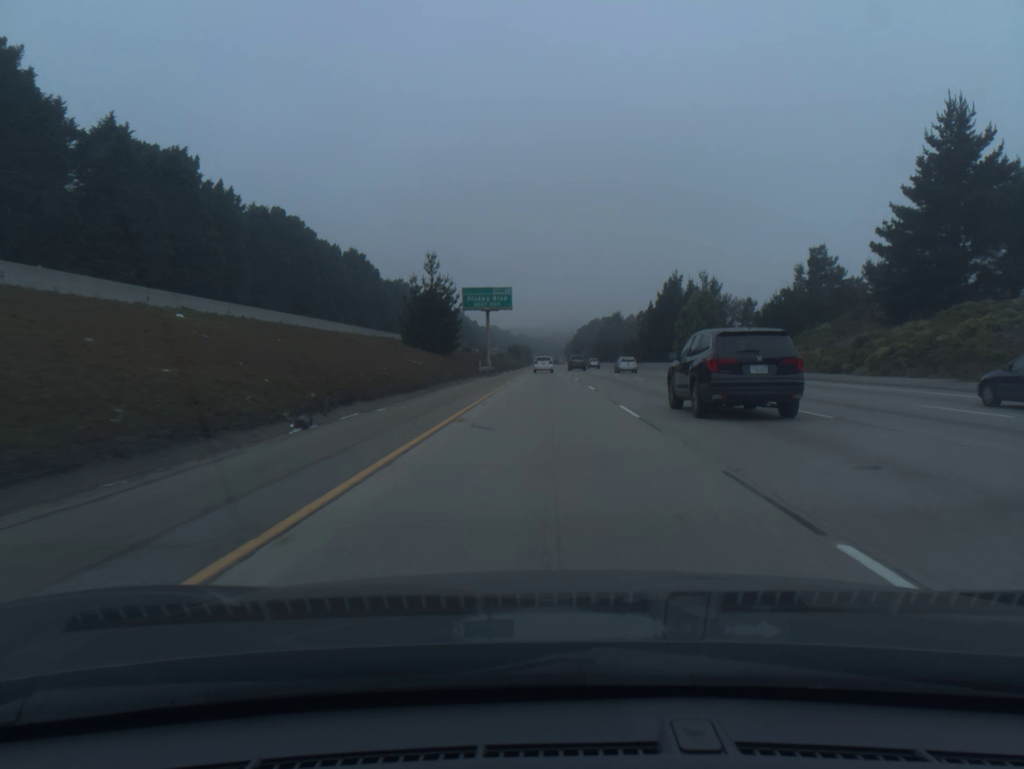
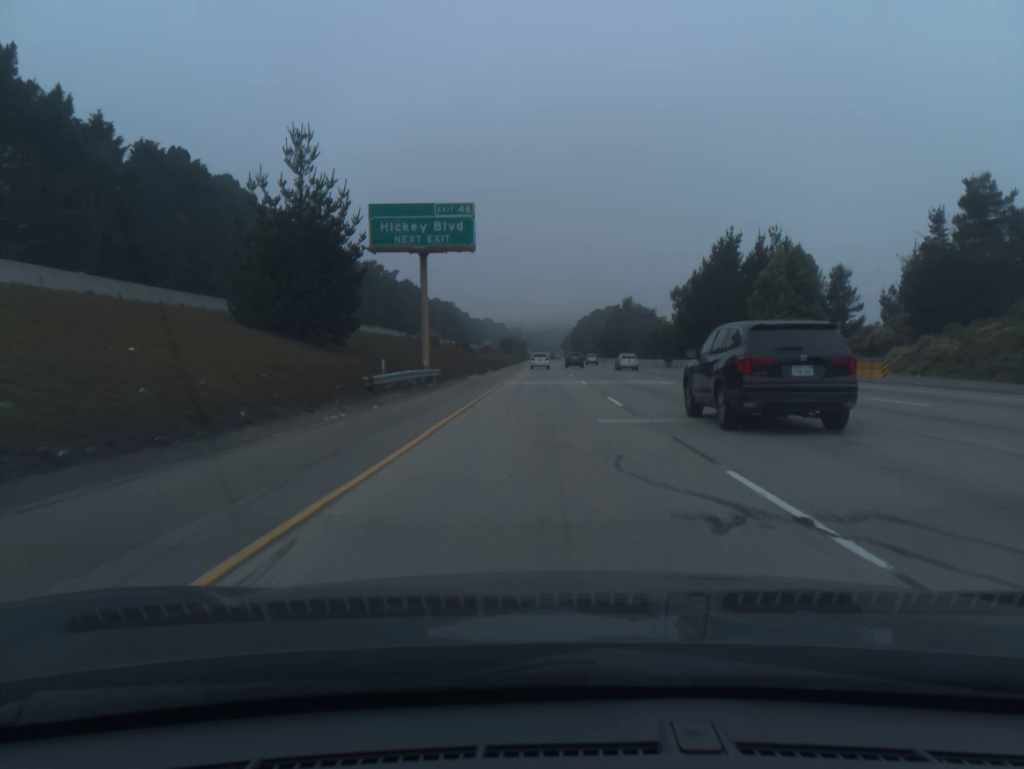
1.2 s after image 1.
(0.0, +40.5) m; 0°
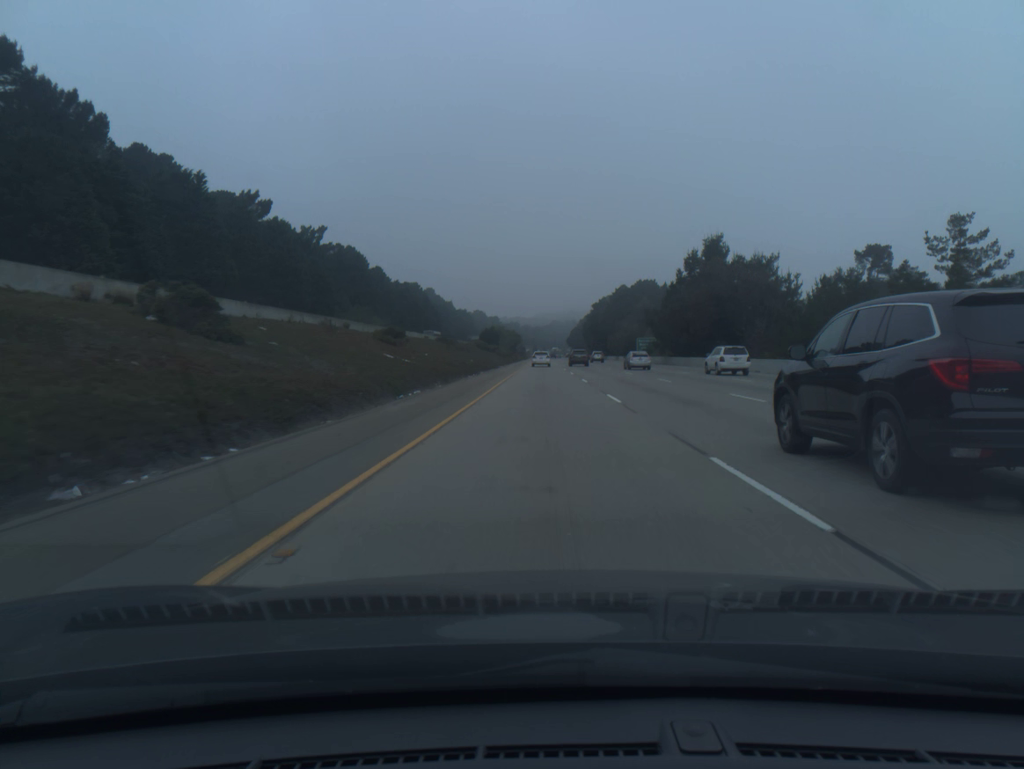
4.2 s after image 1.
(-0.2, +101.2) m; 0°
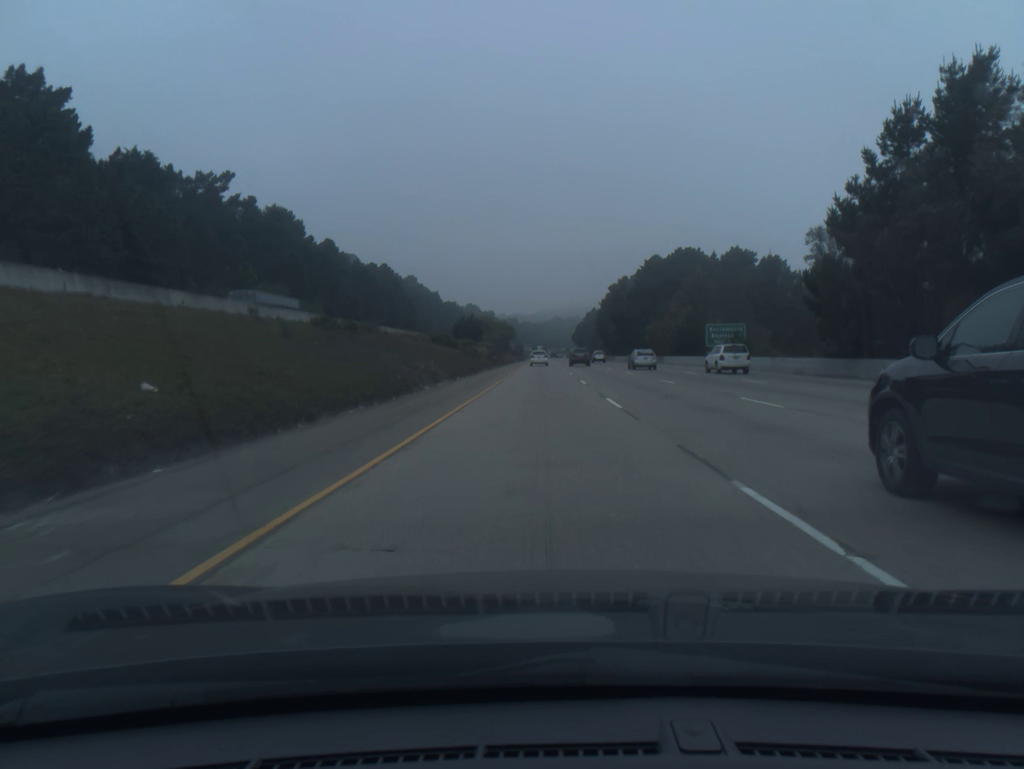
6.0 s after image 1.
(+0.1, +60.6) m; 0°
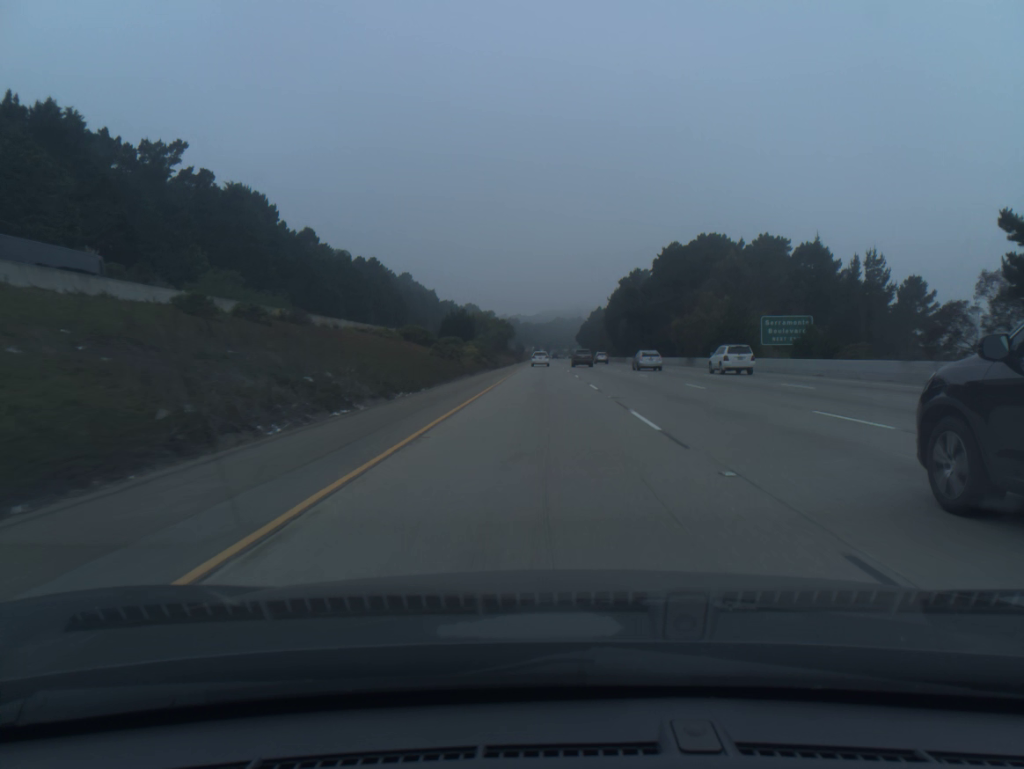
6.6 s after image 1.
(0.0, +20.2) m; 0°
